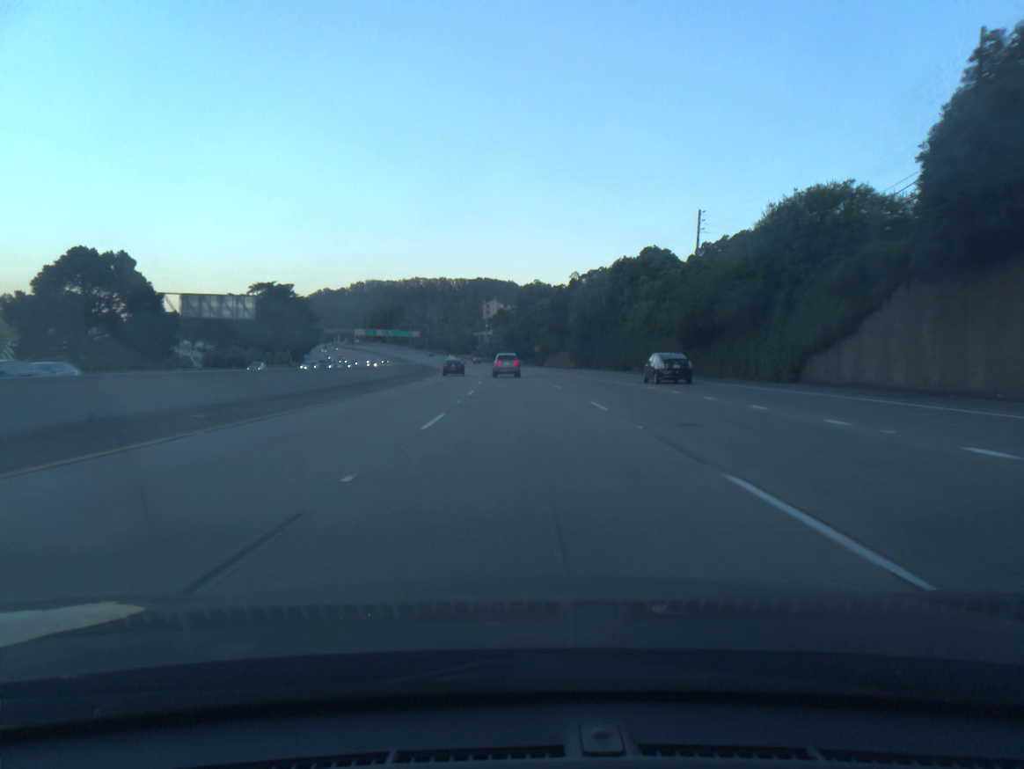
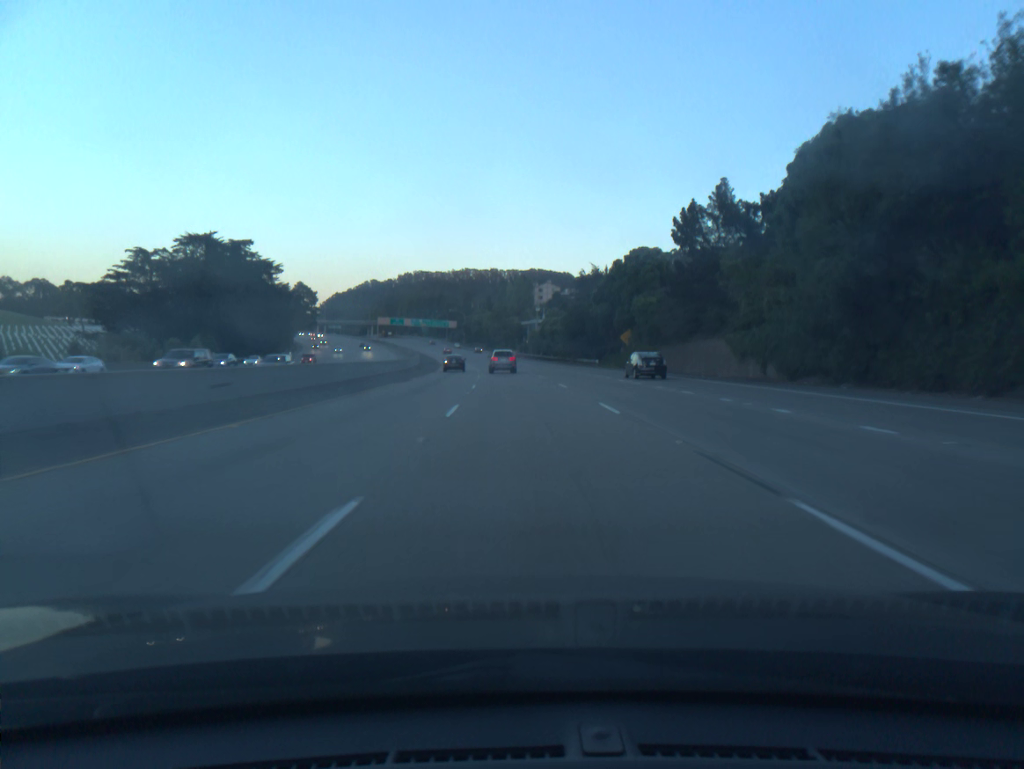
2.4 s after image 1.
(-2.3, +72.5) m; -4°
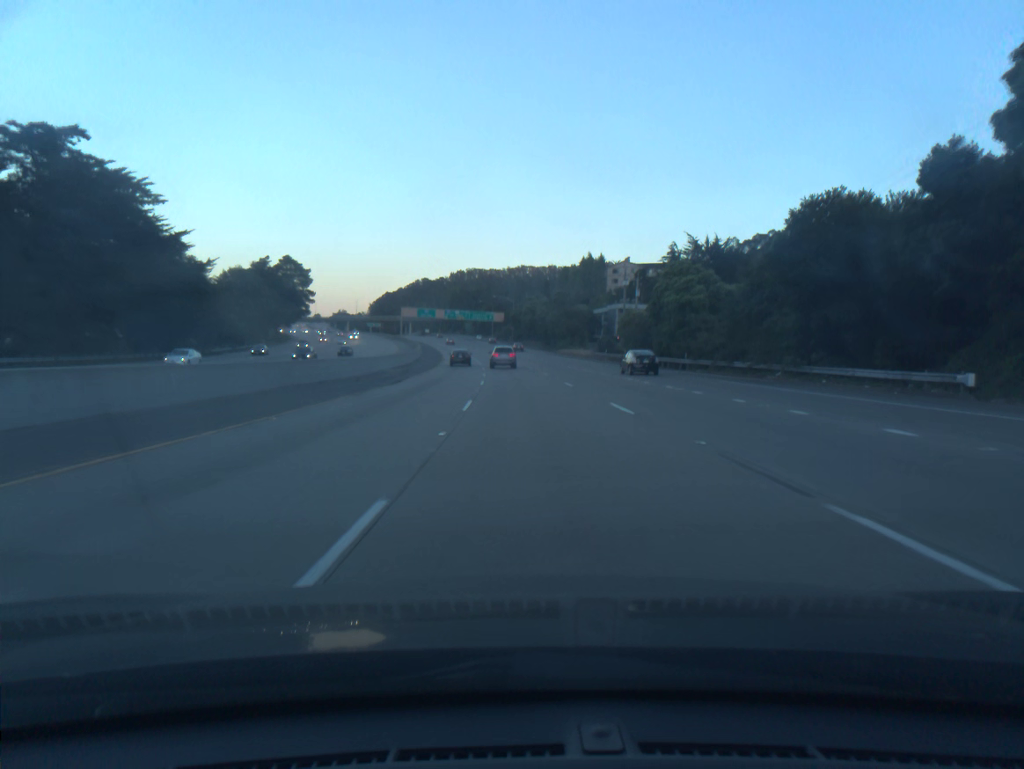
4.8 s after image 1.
(-2.5, +71.8) m; -4°
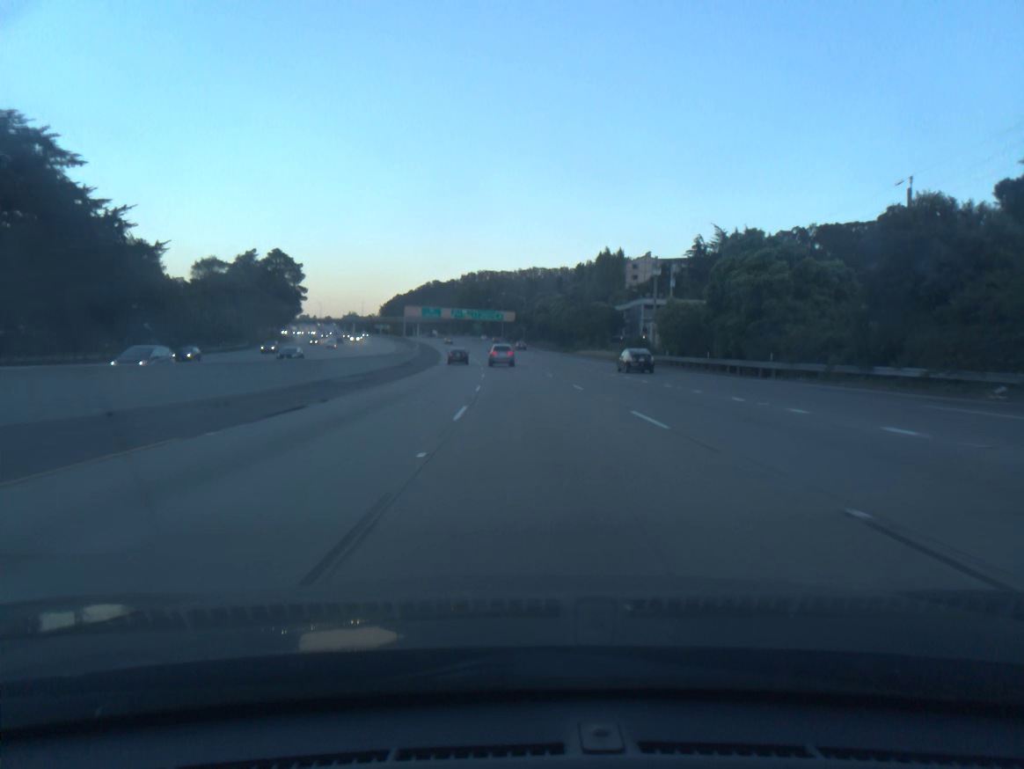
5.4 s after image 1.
(-0.1, +17.9) m; -1°
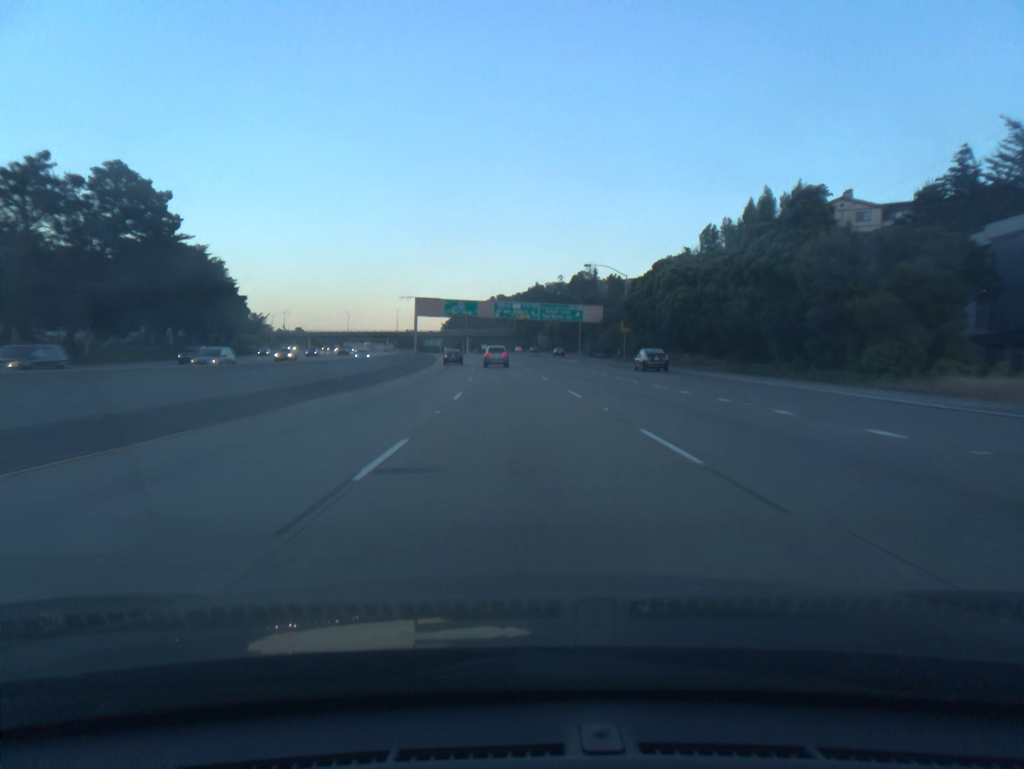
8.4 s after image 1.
(-3.4, +89.5) m; -5°
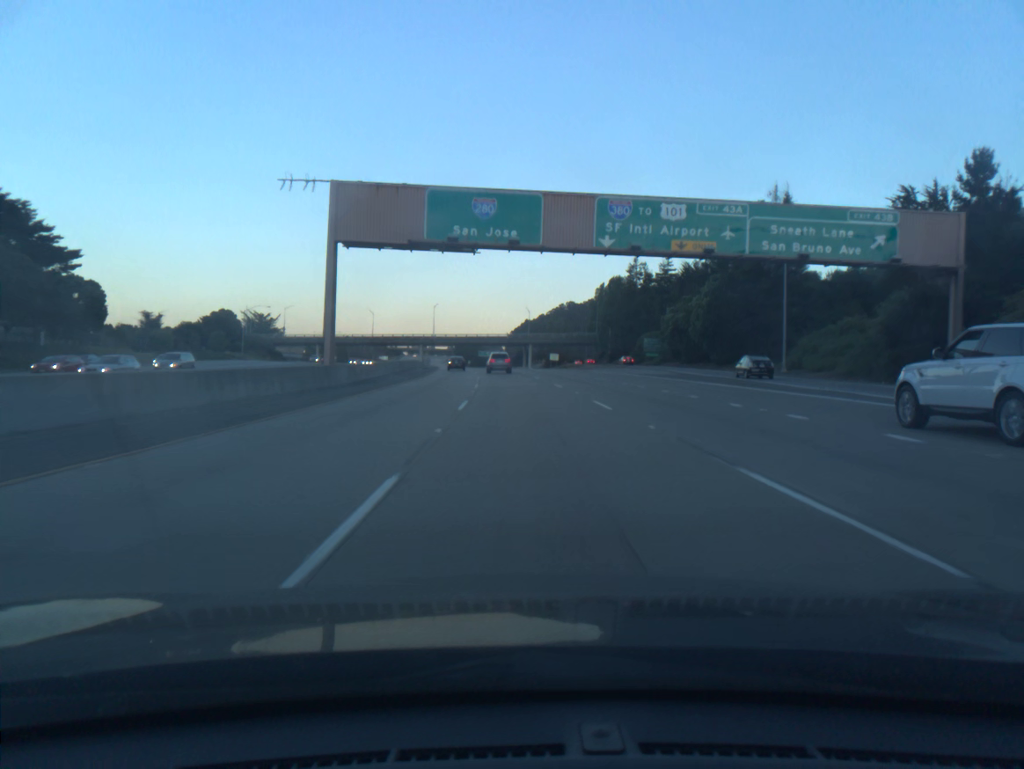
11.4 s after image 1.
(-4.4, +89.3) m; -5°
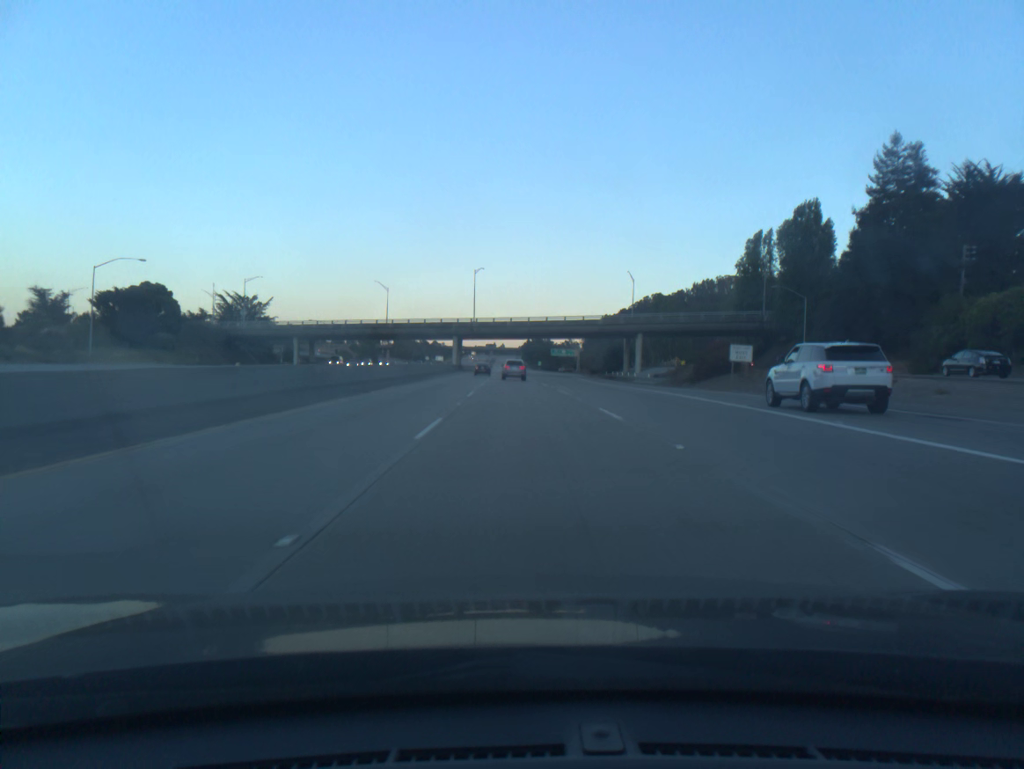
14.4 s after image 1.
(-3.8, +89.8) m; -5°
